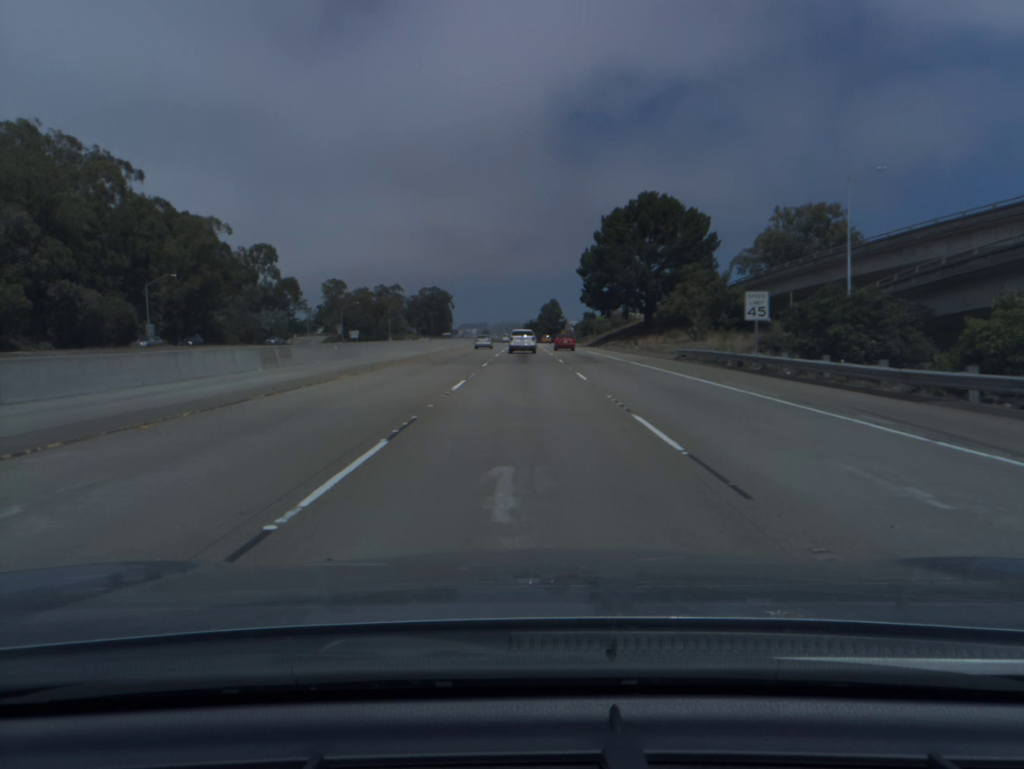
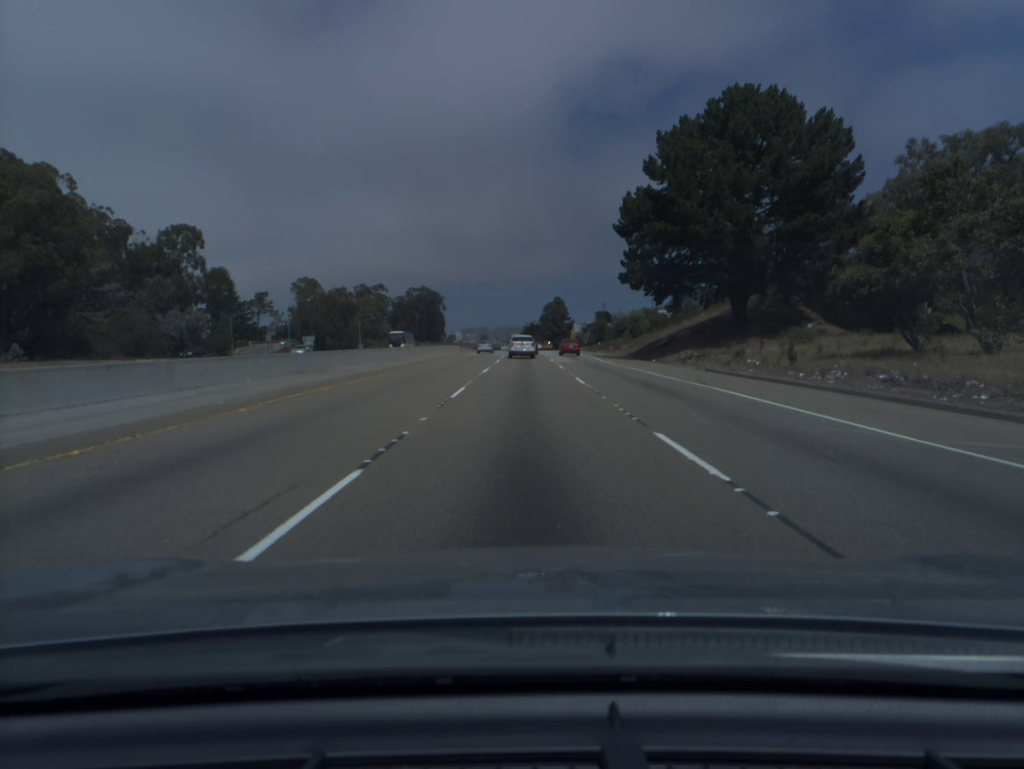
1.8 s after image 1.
(0.0, +45.5) m; 0°
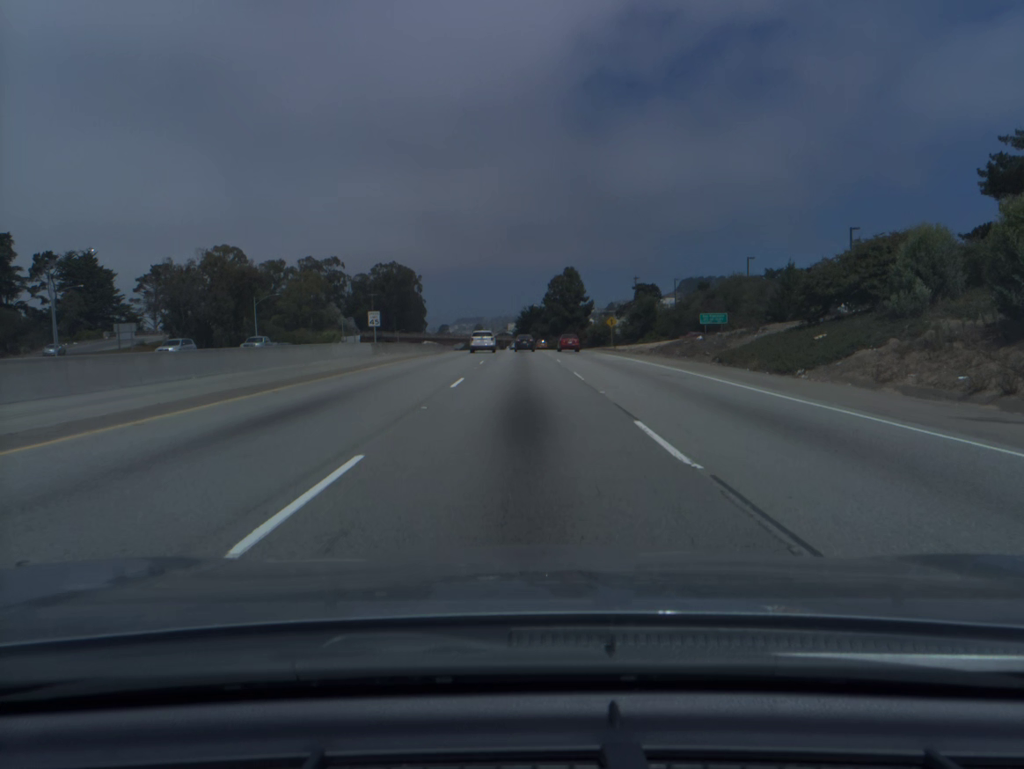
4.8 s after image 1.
(0.0, +73.8) m; 0°
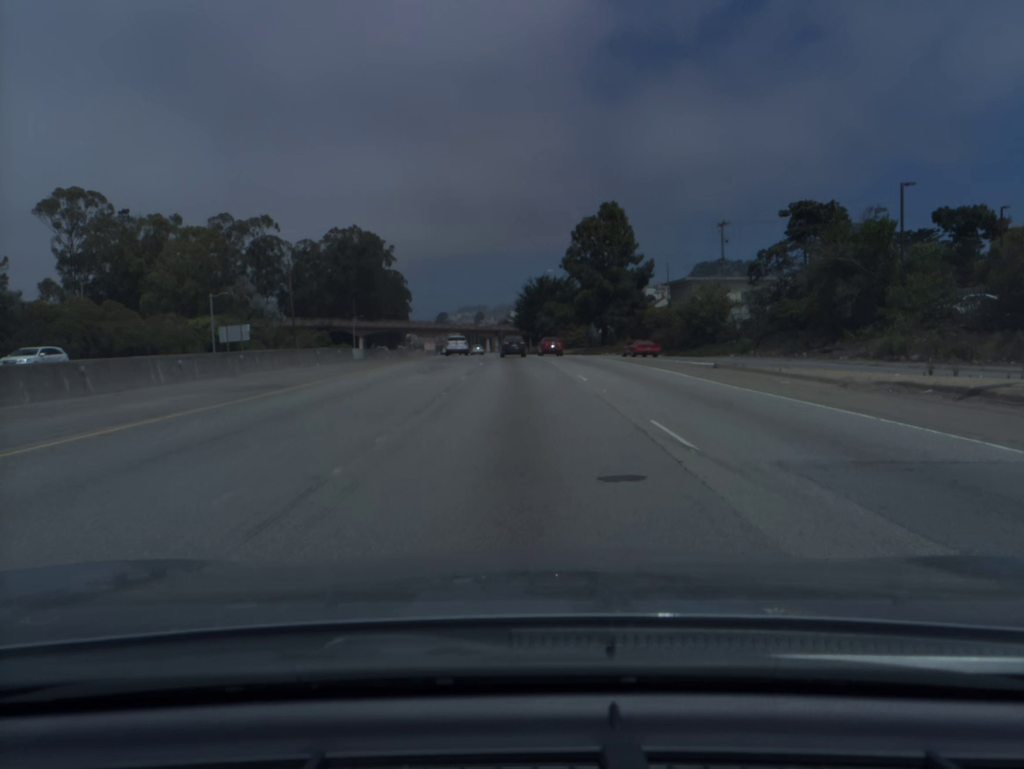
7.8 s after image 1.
(-0.2, +71.9) m; 0°
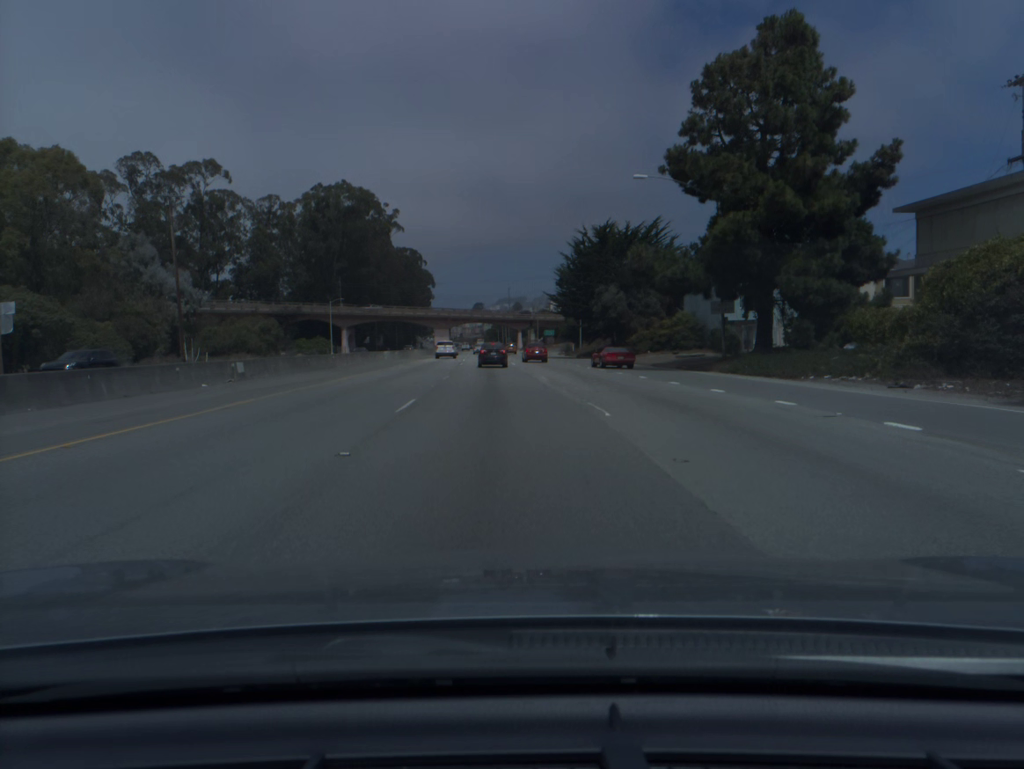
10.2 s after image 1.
(-0.8, +53.1) m; -3°
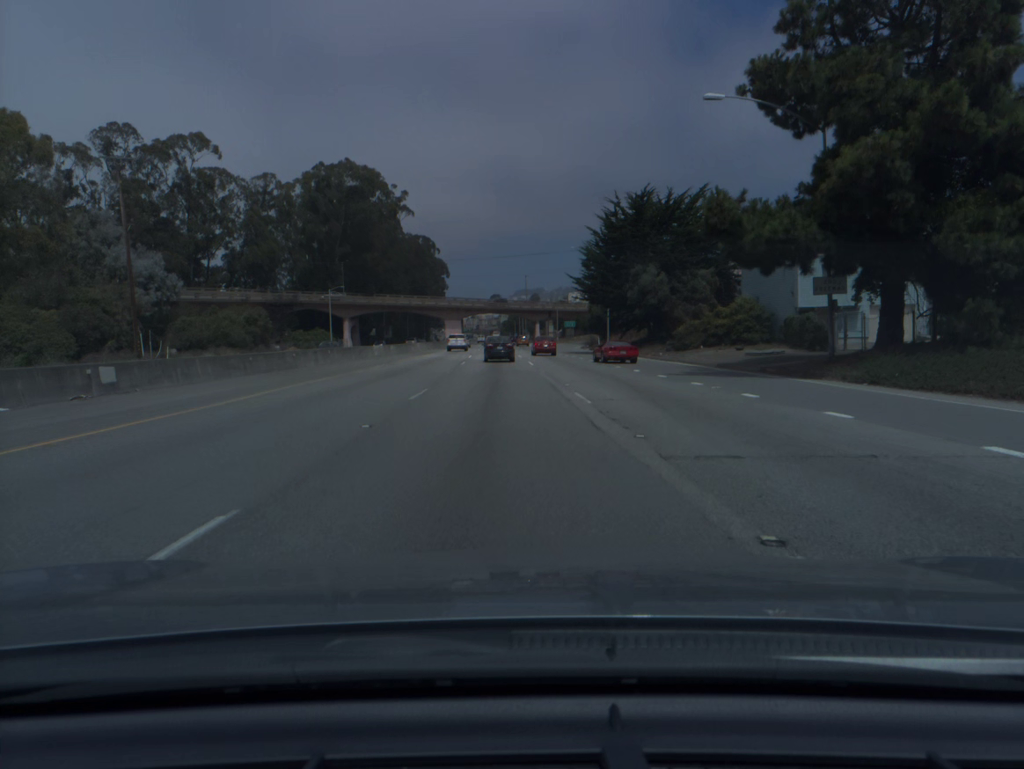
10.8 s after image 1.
(-0.1, +12.6) m; -1°
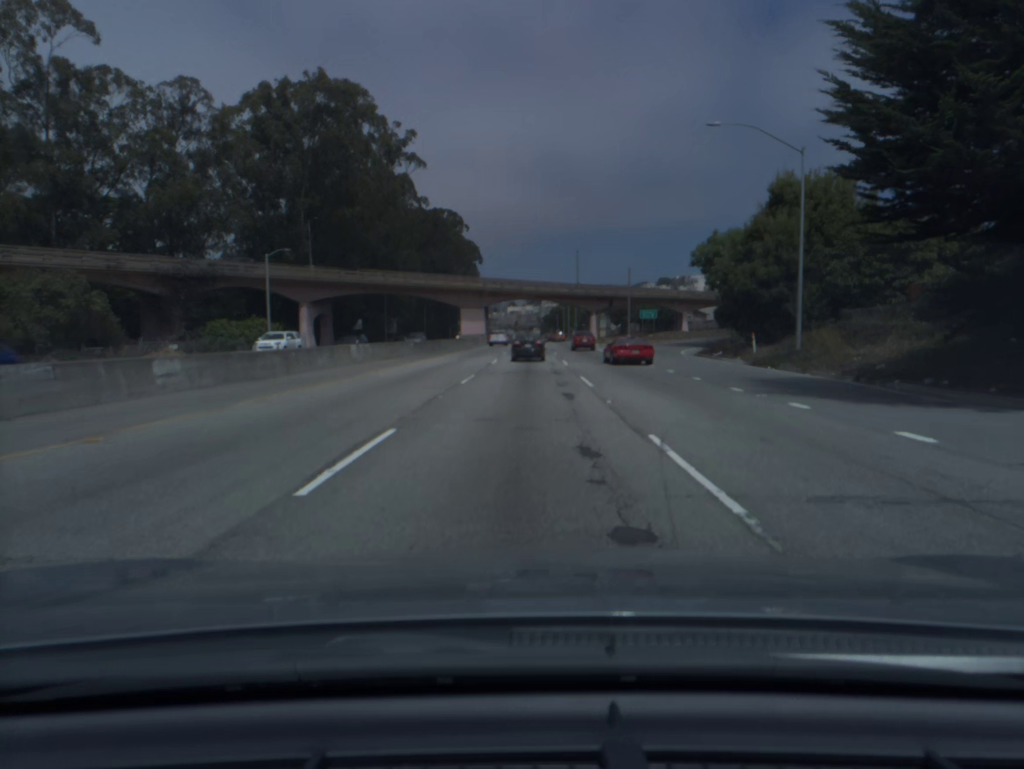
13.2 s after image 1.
(-1.6, +48.1) m; -3°
